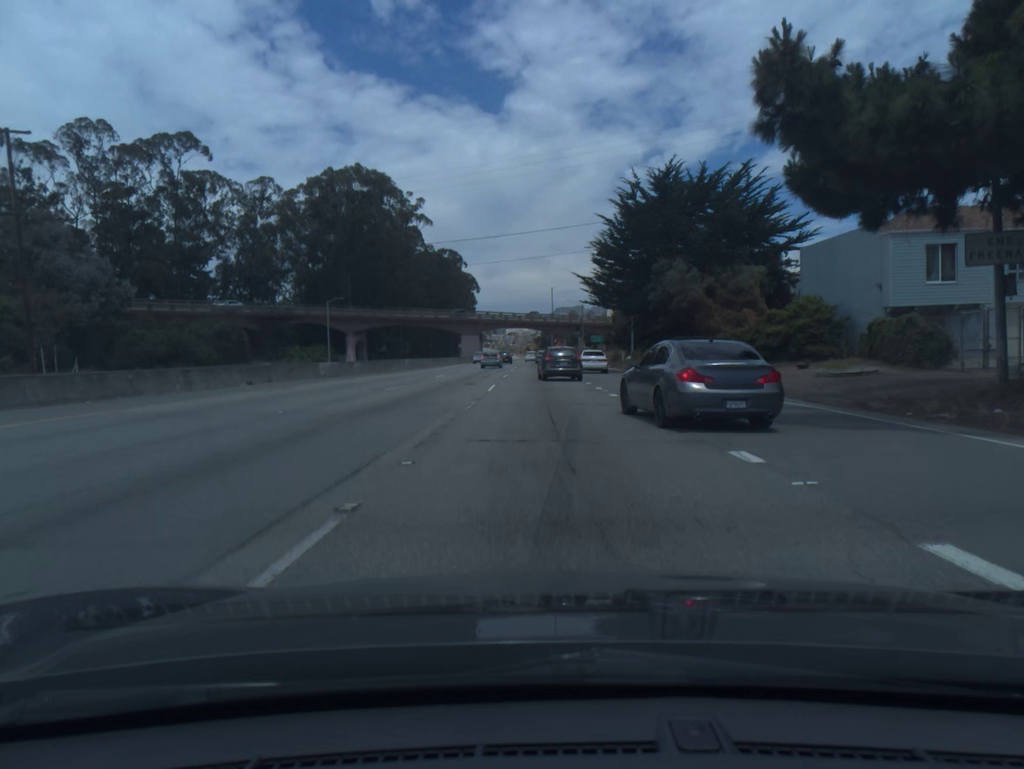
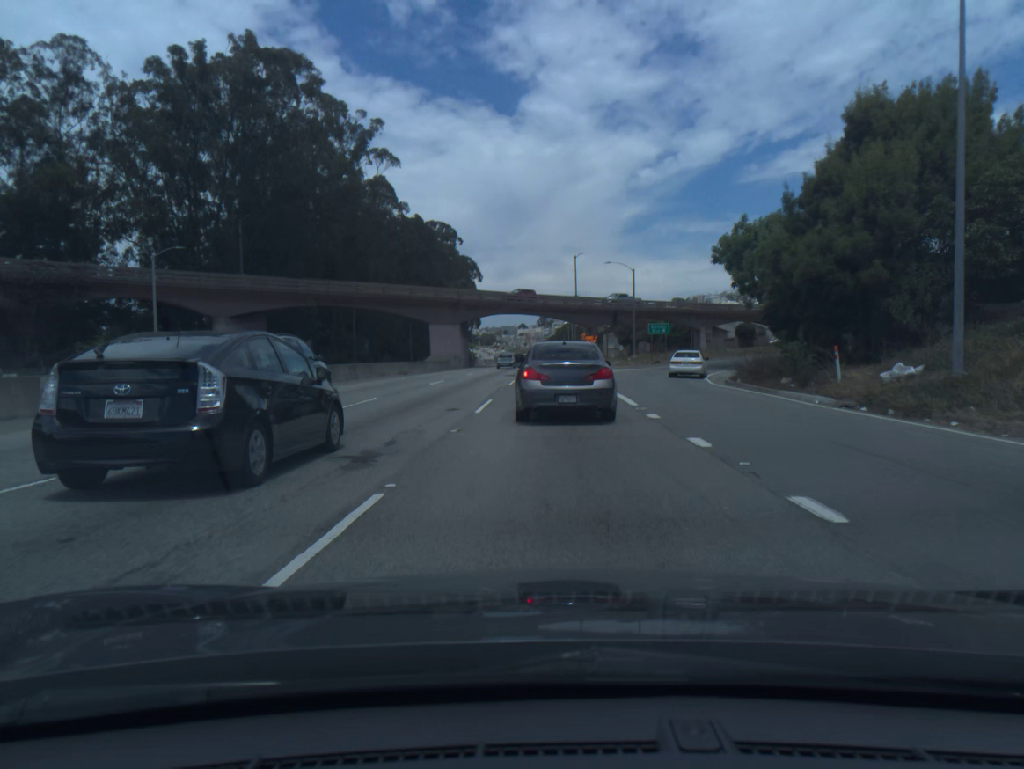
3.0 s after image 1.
(-0.5, +52.6) m; -1°
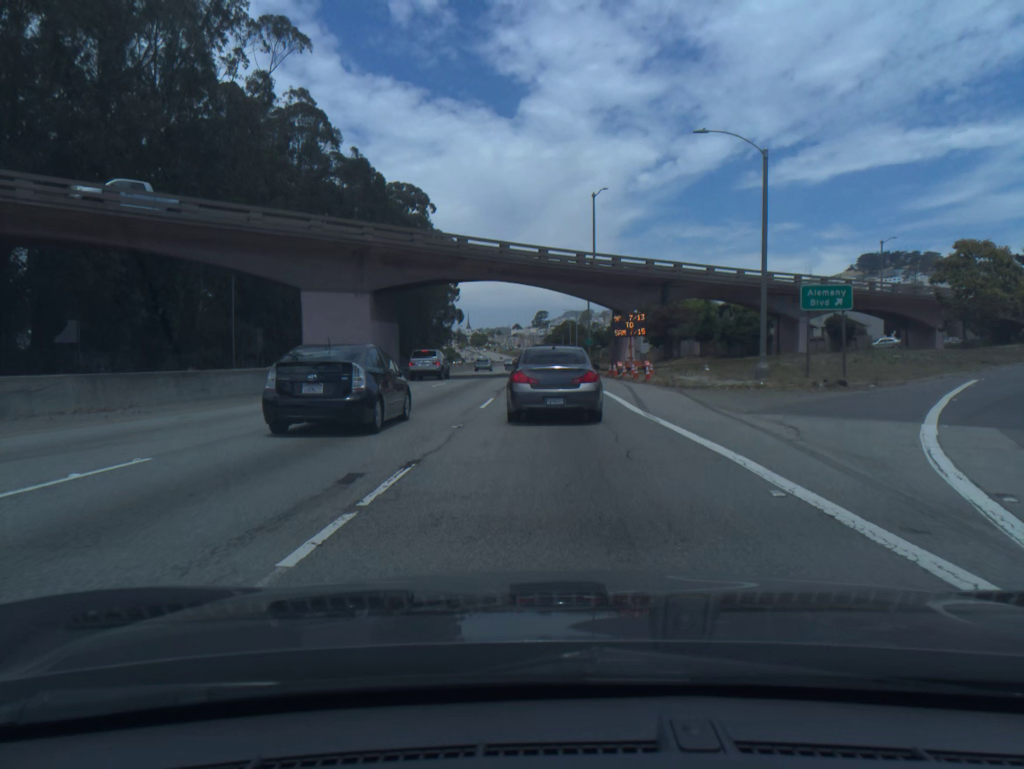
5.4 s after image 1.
(+0.2, +42.5) m; 0°
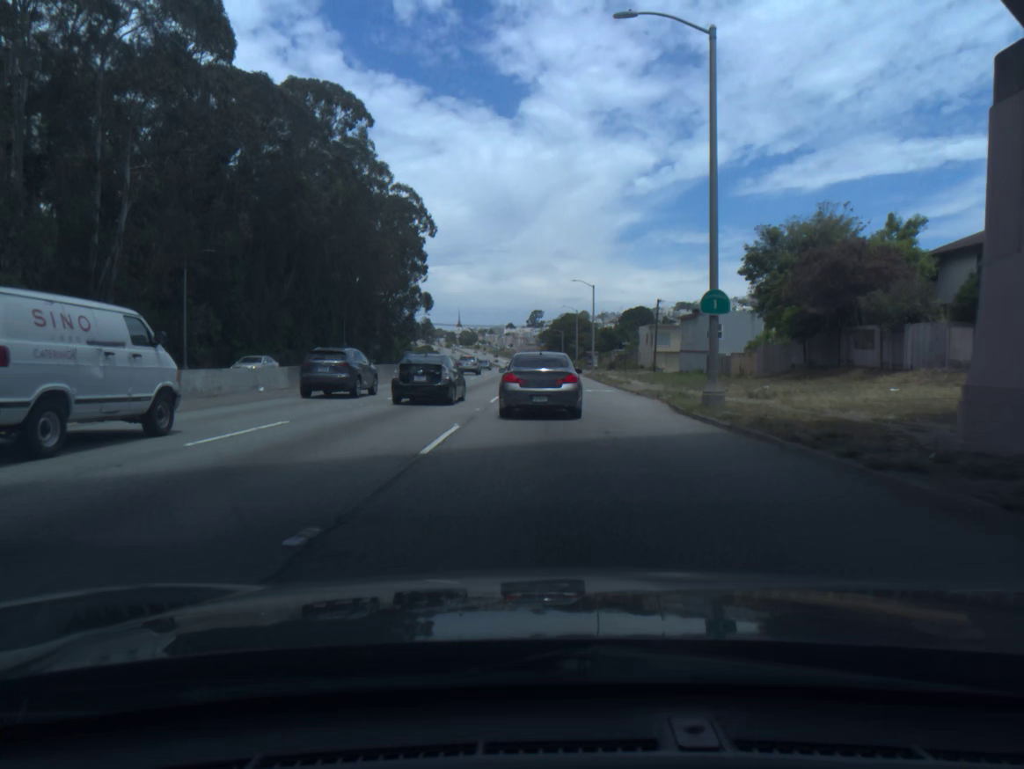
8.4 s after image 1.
(+0.2, +53.3) m; 0°
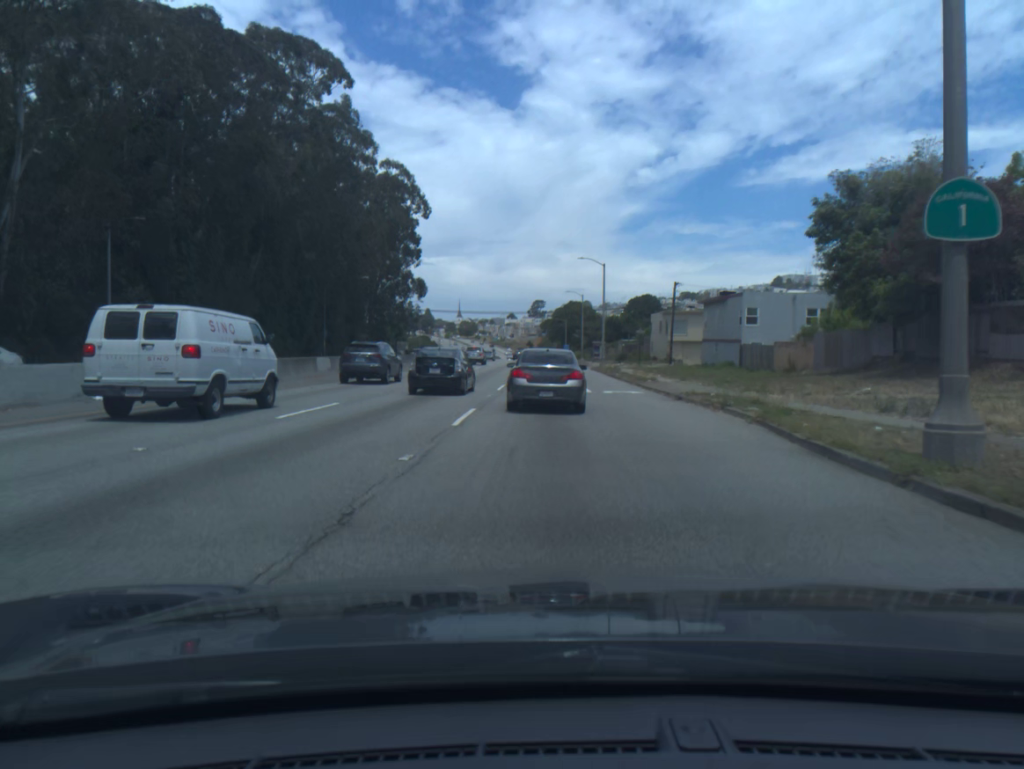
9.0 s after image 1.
(0.0, +10.7) m; 0°
